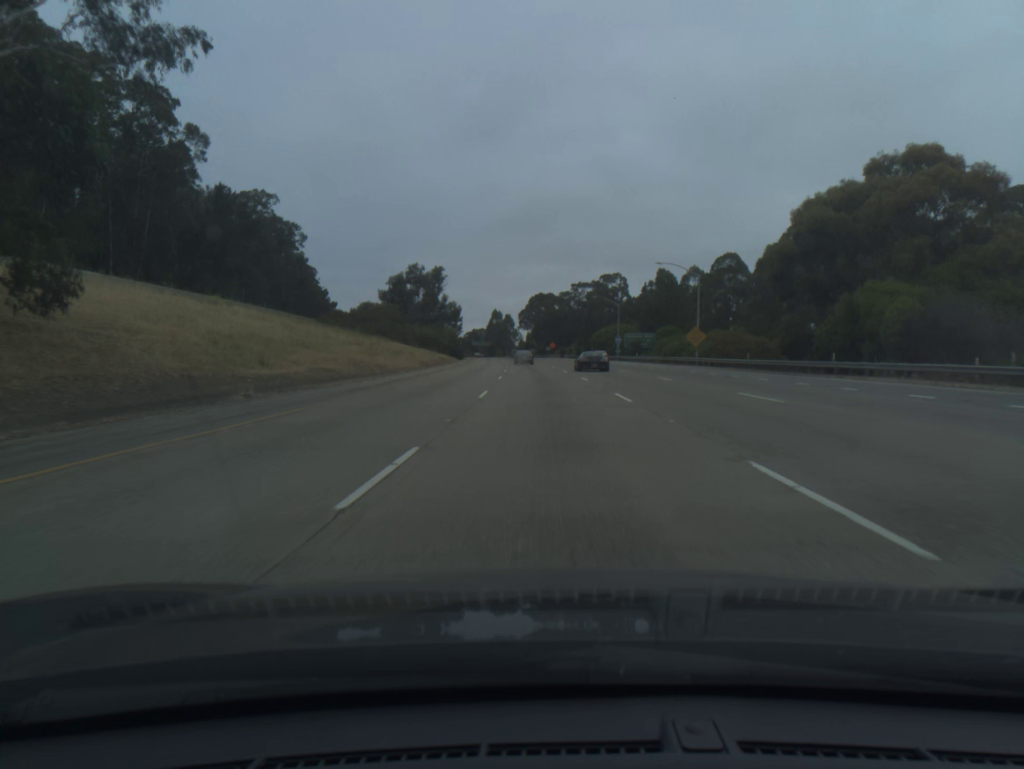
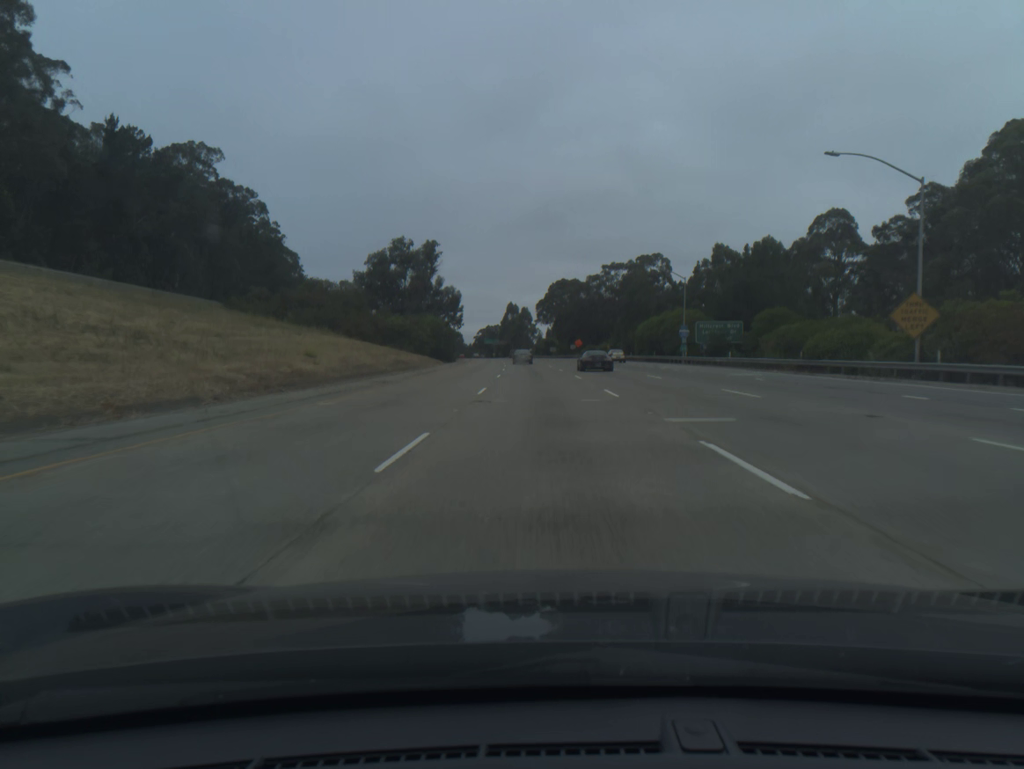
(-0.4, +41.8) m; -1°
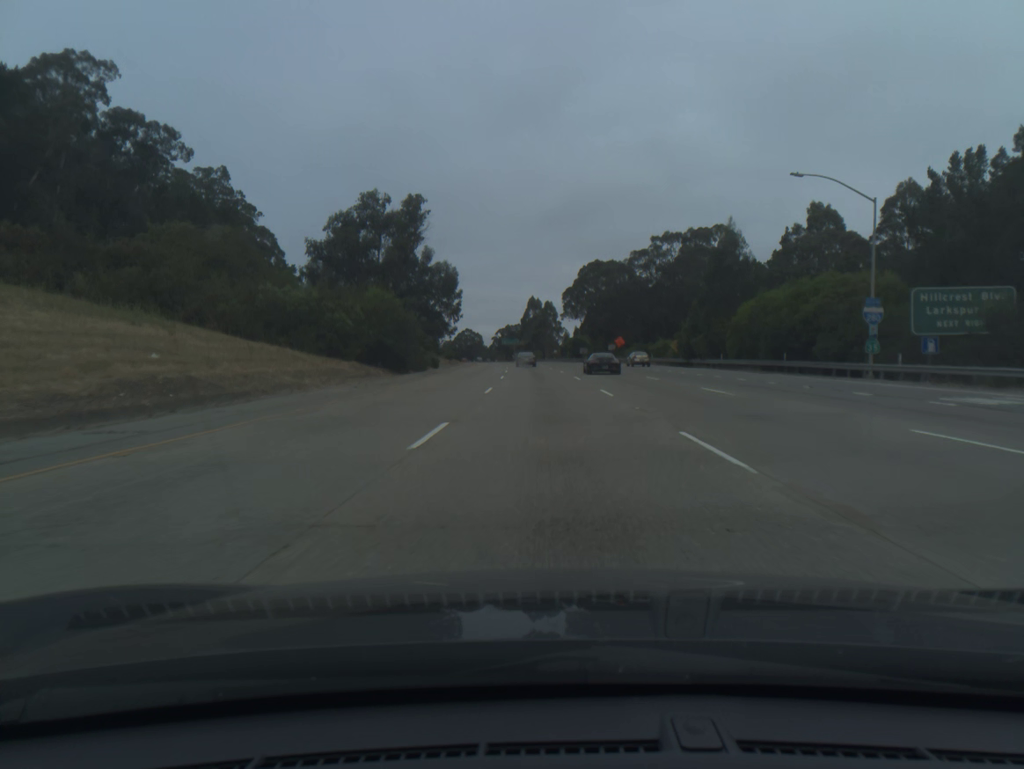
(-0.6, +41.9) m; -2°
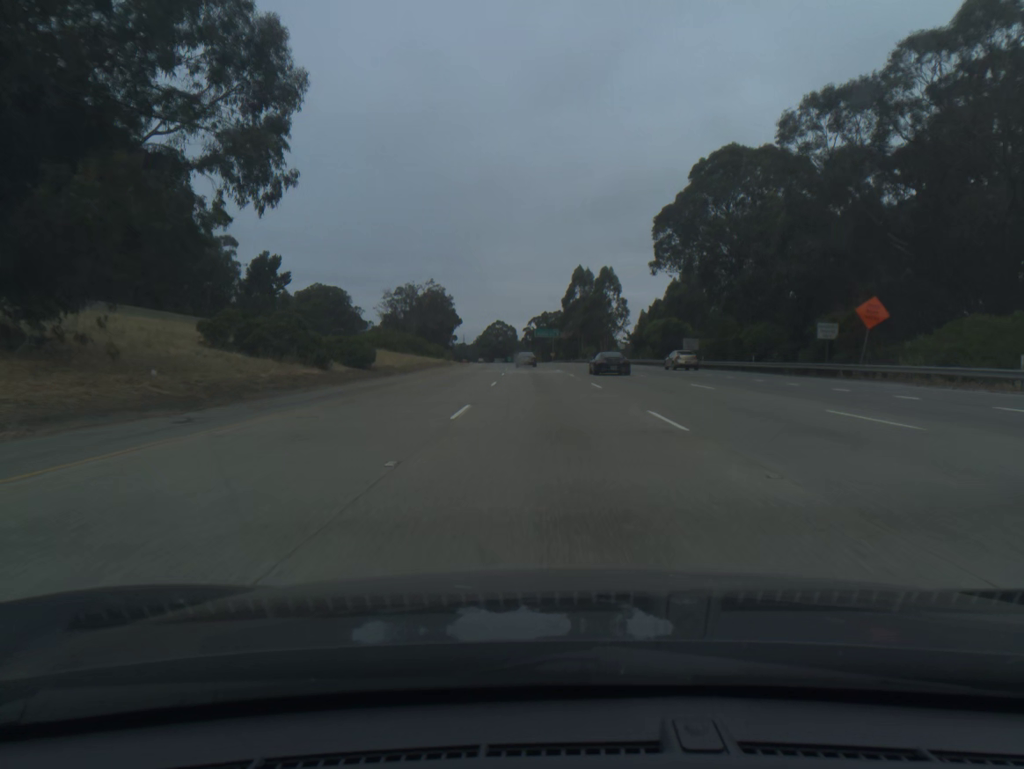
(-2.3, +83.9) m; -3°
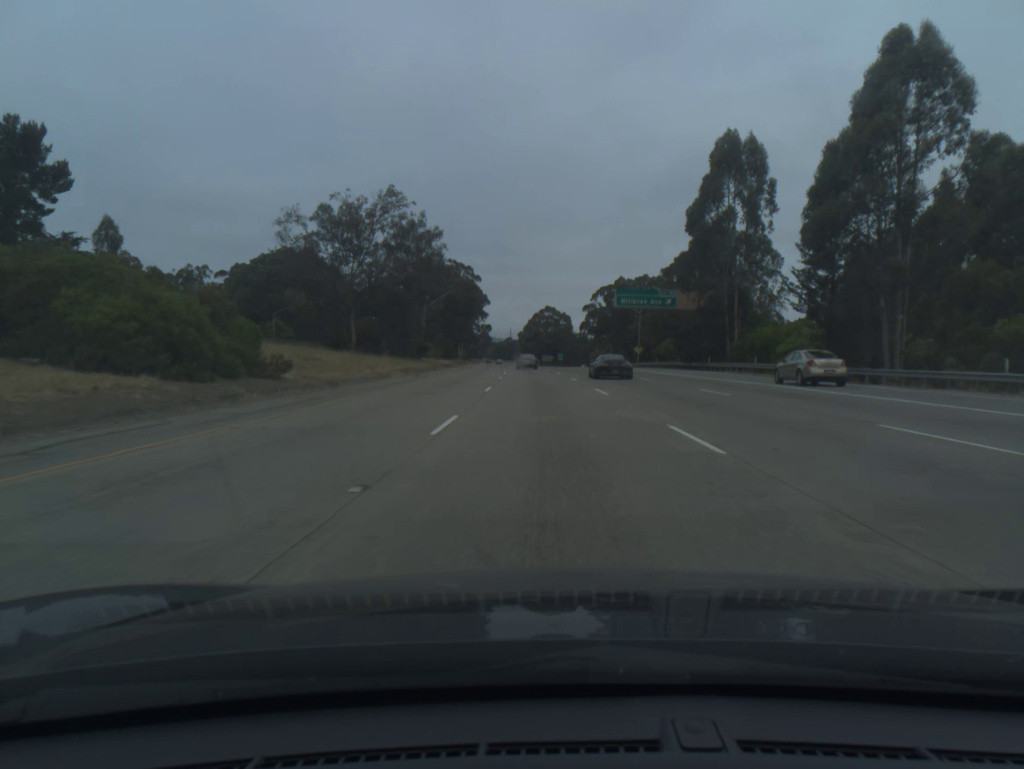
(-3.6, +104.7) m; -4°
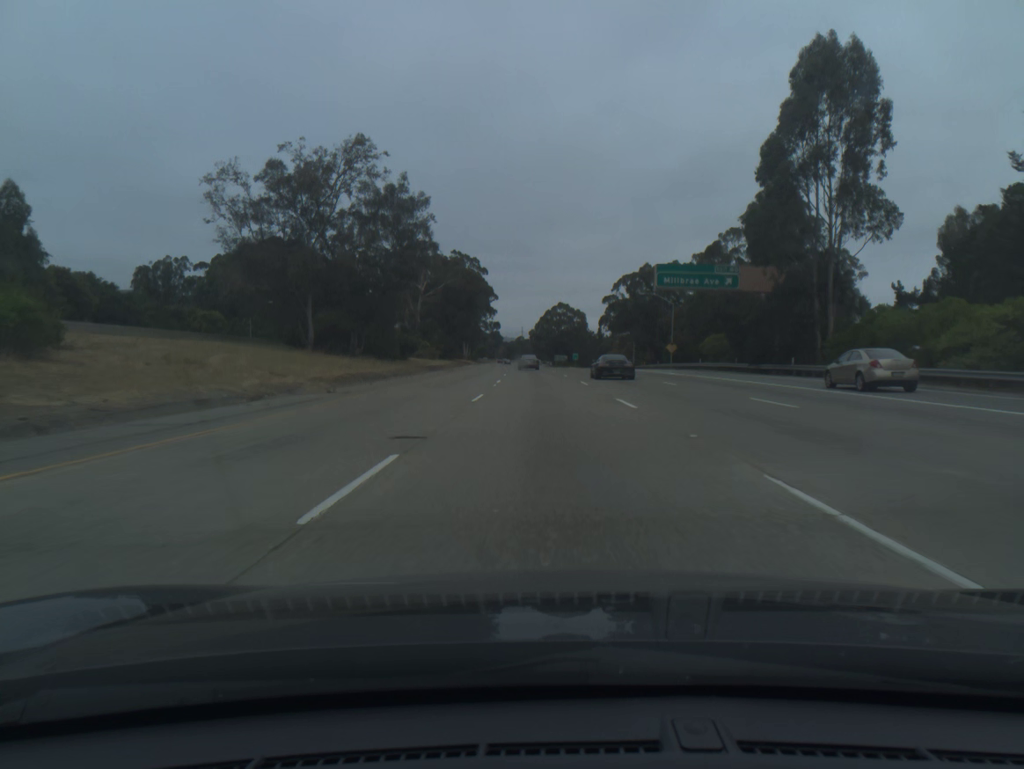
(-0.1, +21.0) m; -1°
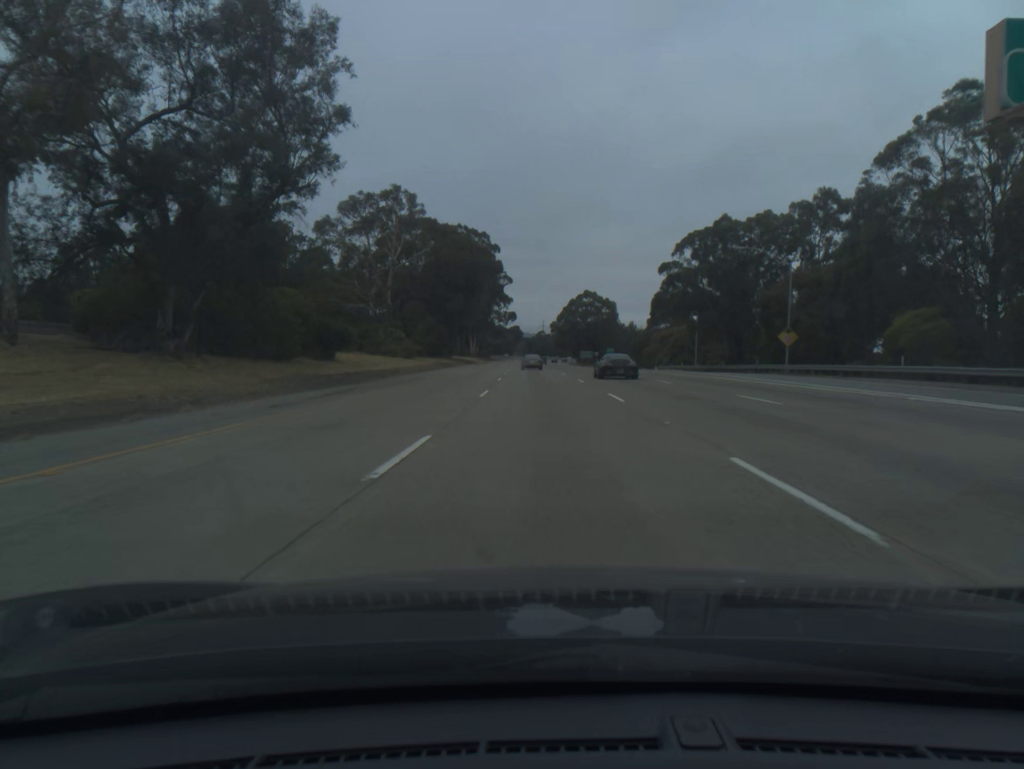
(-0.6, +42.0) m; -2°
